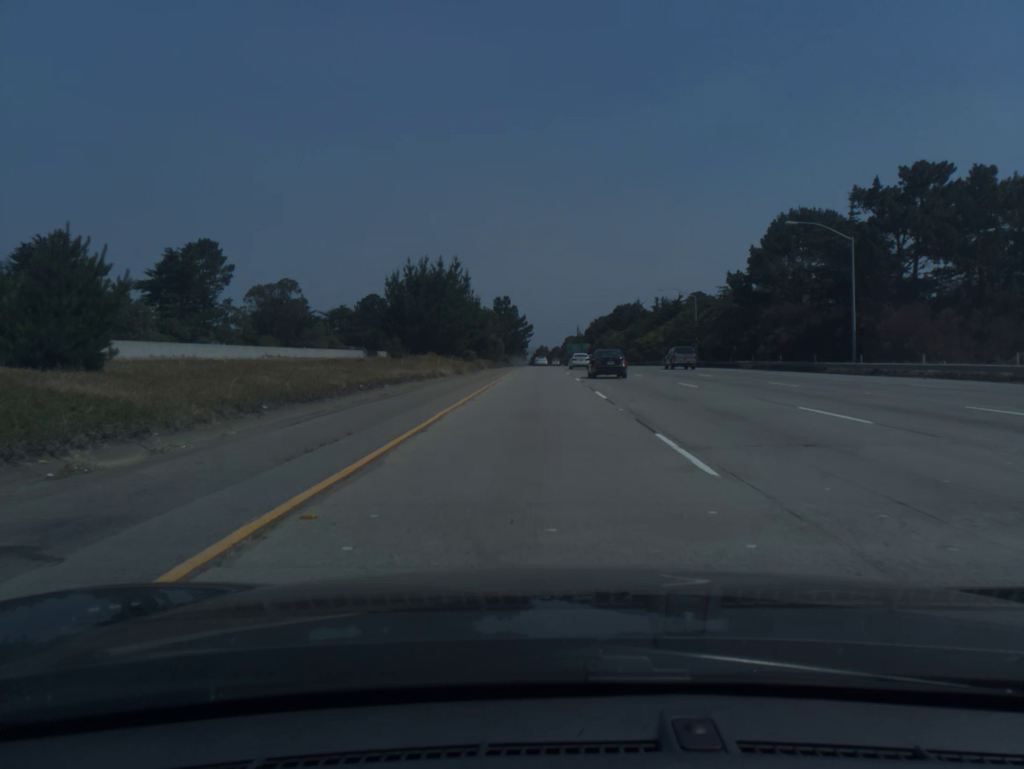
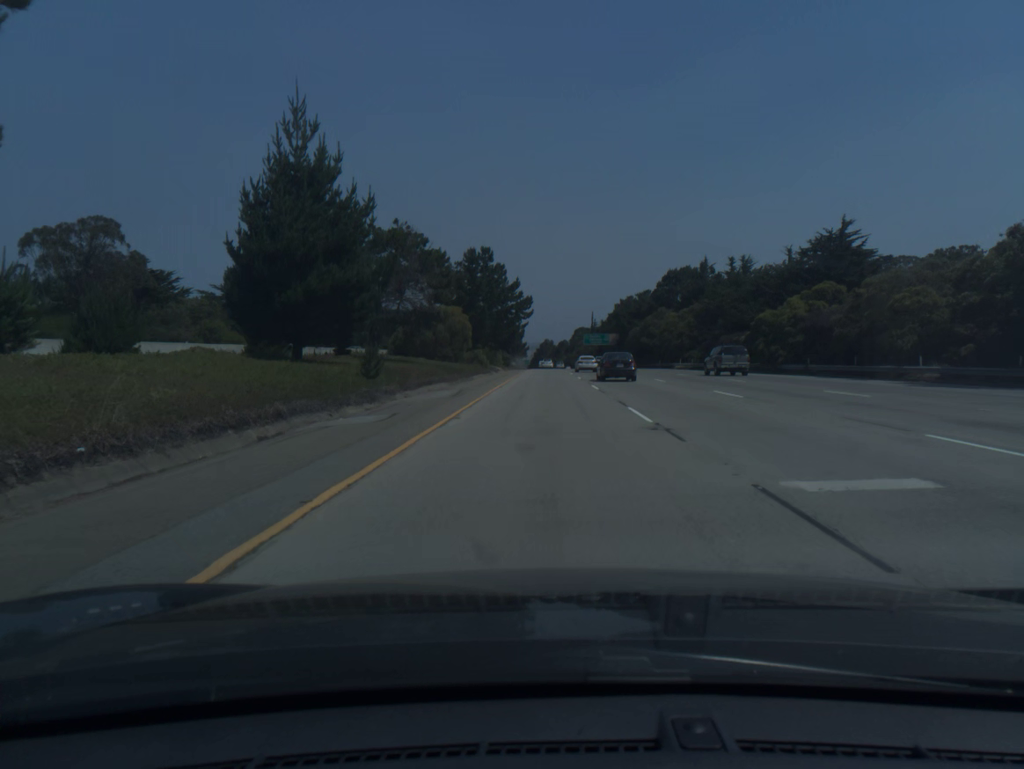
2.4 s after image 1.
(-0.2, +78.3) m; 0°
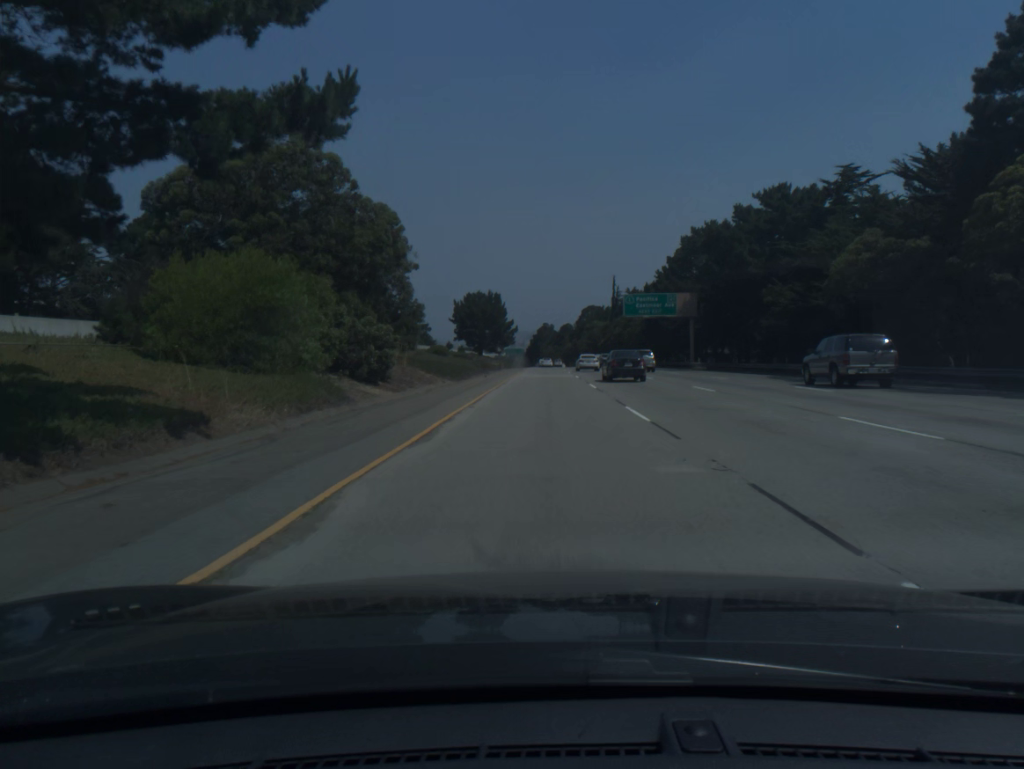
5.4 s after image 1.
(+0.4, +99.1) m; 0°
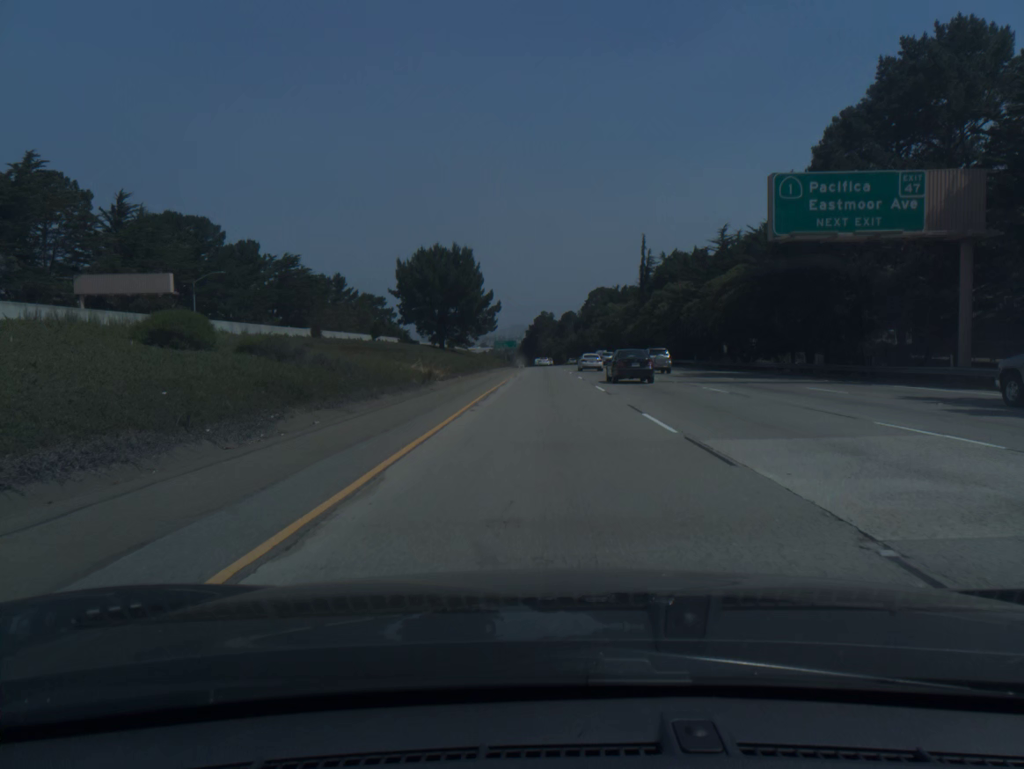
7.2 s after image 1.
(0.0, +59.6) m; 0°
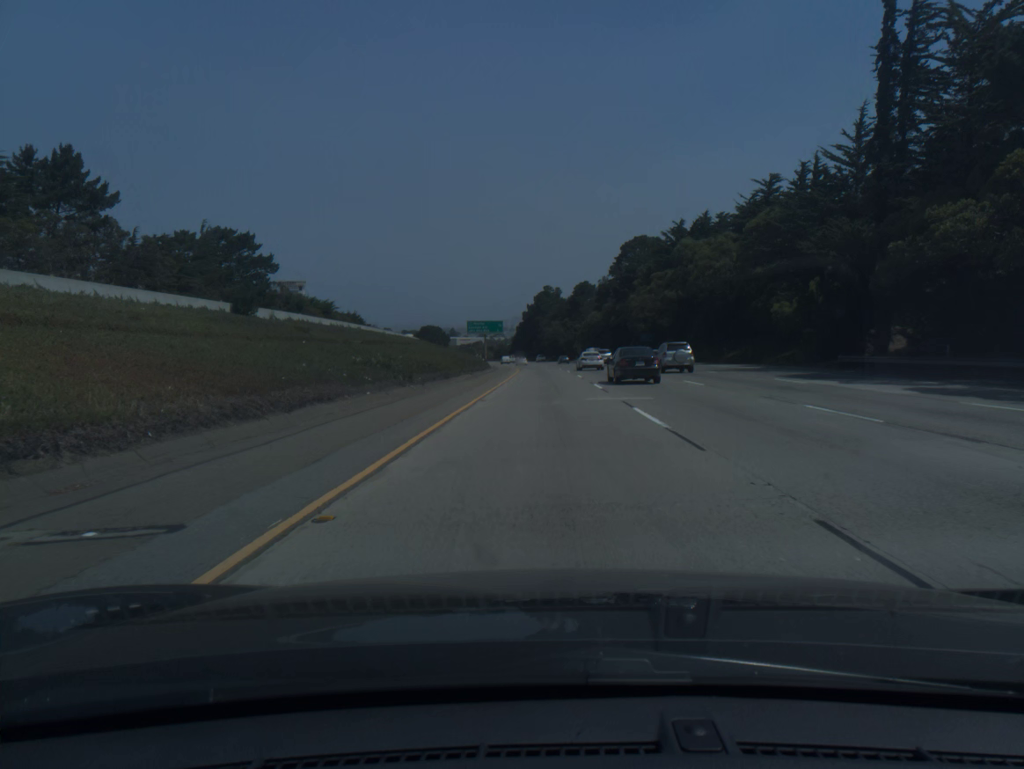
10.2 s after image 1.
(0.0, +99.0) m; 0°
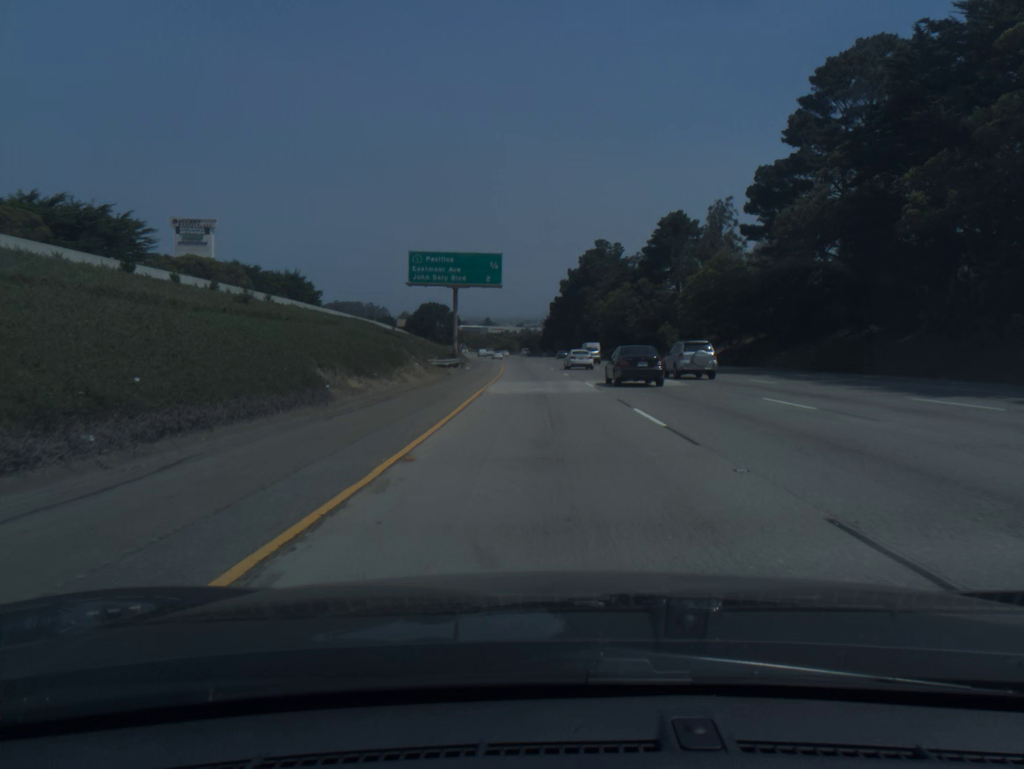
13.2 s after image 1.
(-1.4, +98.9) m; -3°
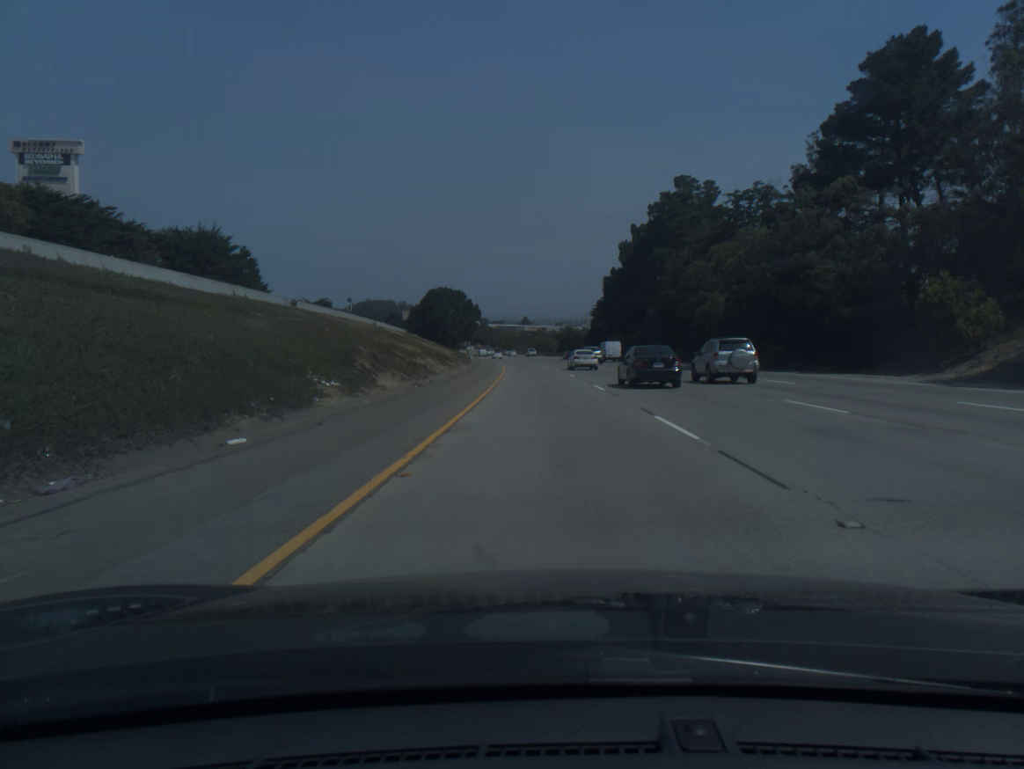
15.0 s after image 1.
(-1.5, +59.6) m; -3°
